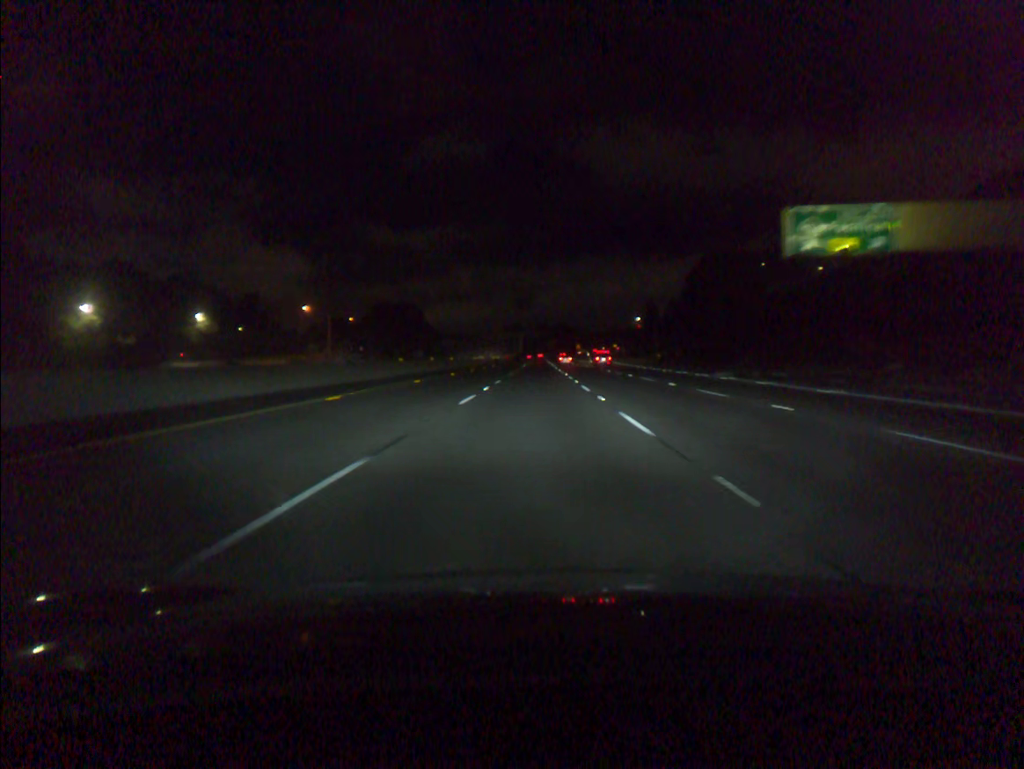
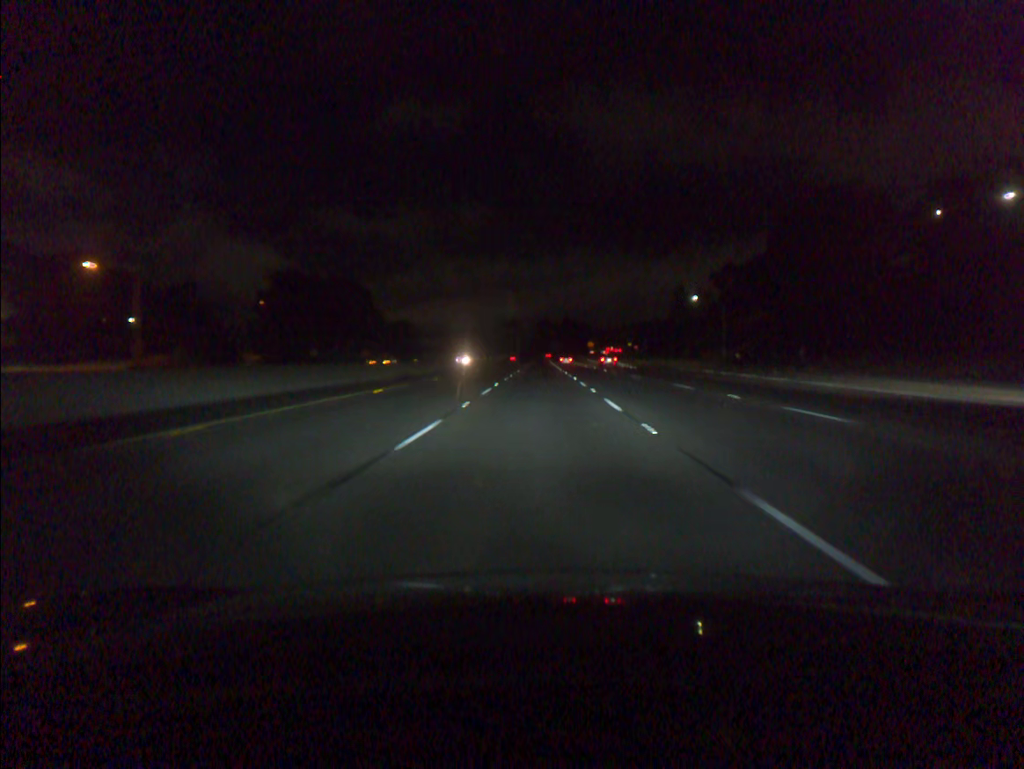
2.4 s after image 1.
(-0.1, +67.7) m; 0°
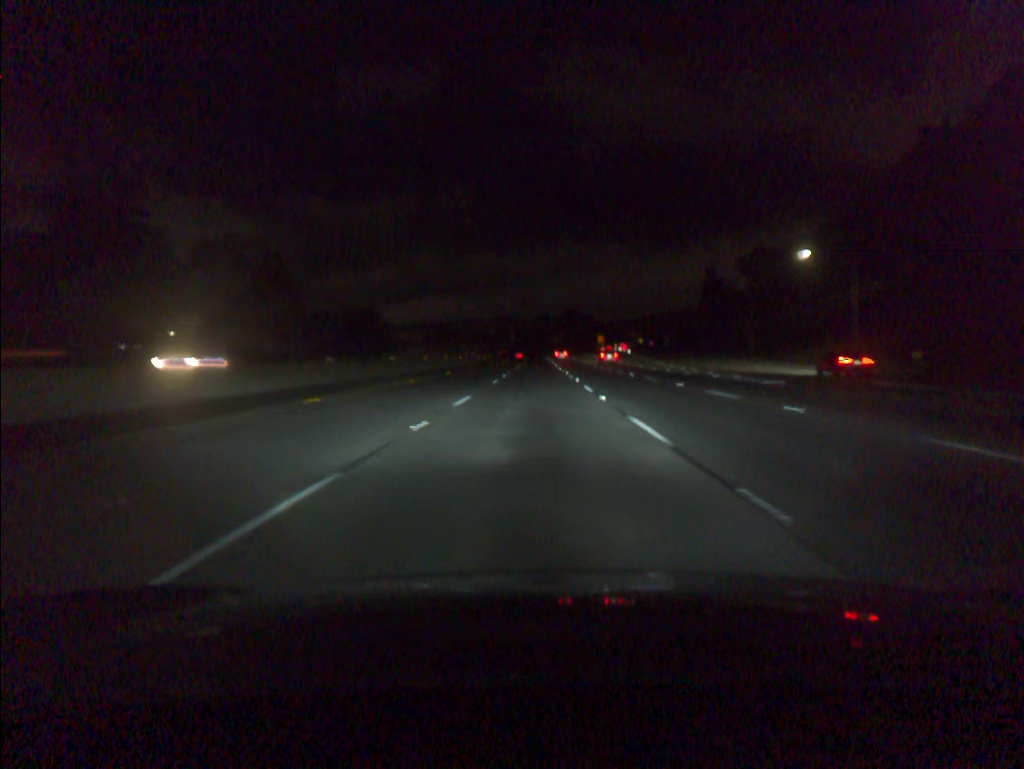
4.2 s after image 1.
(+0.1, +50.8) m; 0°
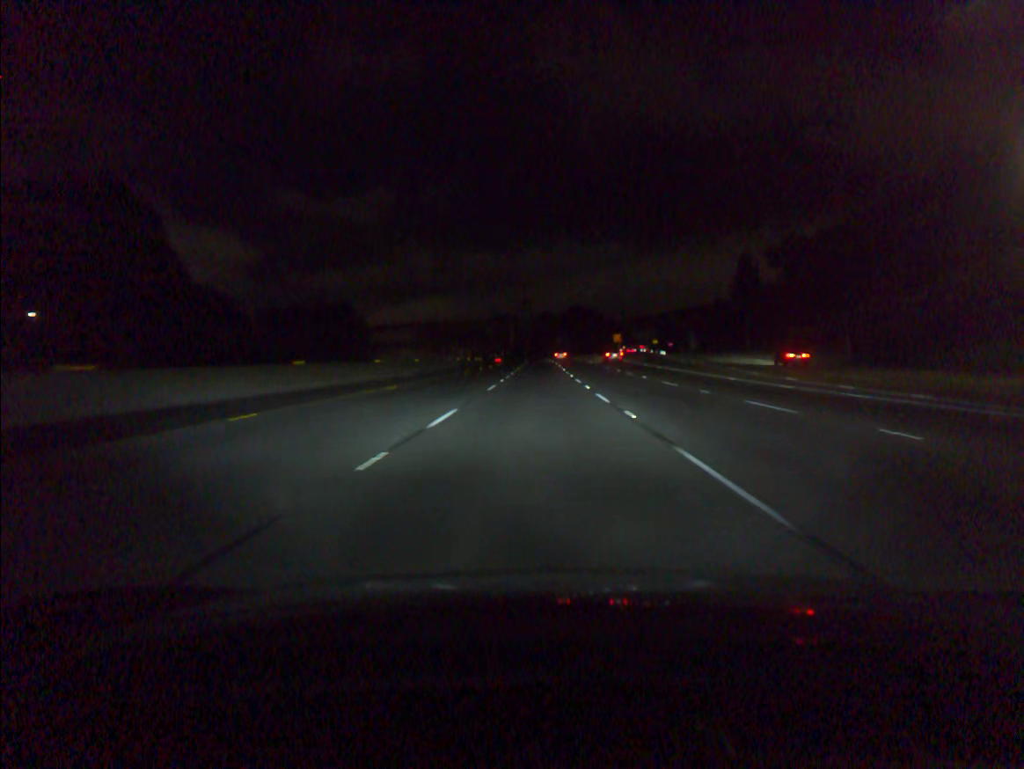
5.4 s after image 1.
(-0.1, +33.9) m; 0°
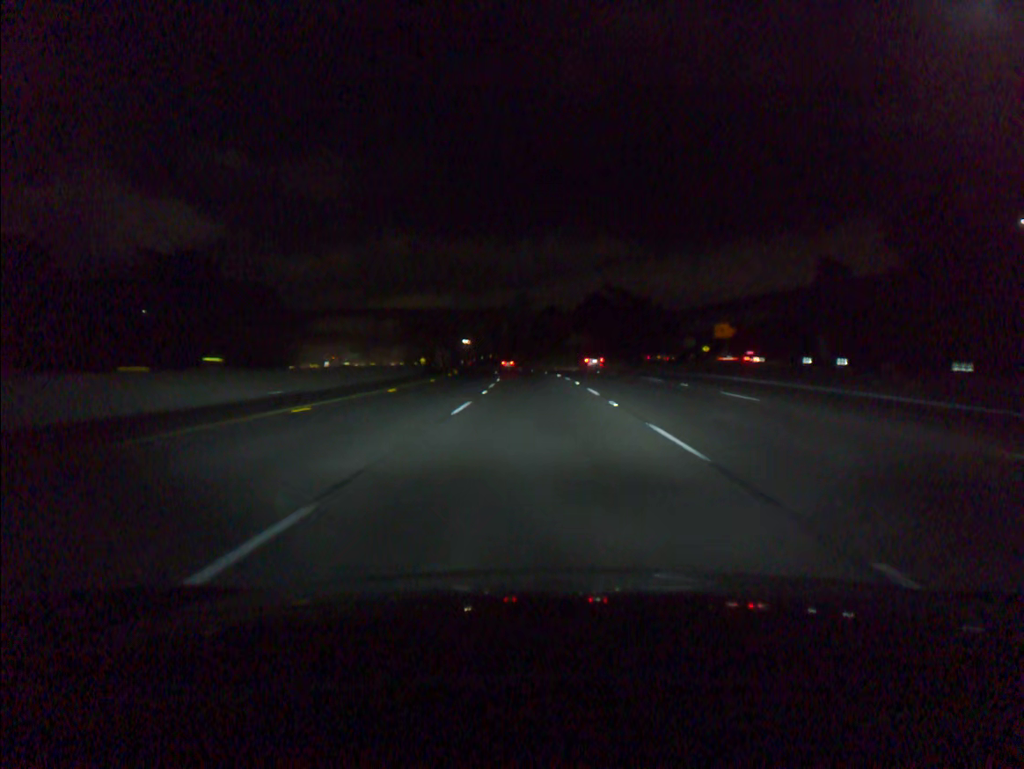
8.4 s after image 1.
(-0.1, +84.6) m; 0°
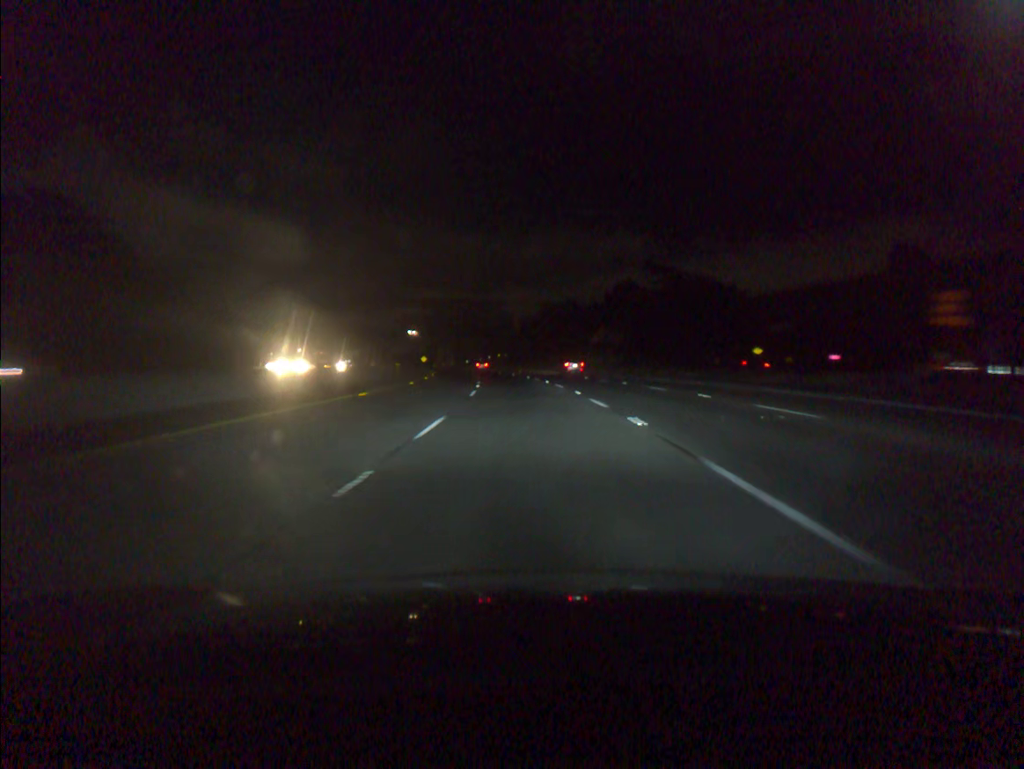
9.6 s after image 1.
(-0.2, +33.8) m; -1°
